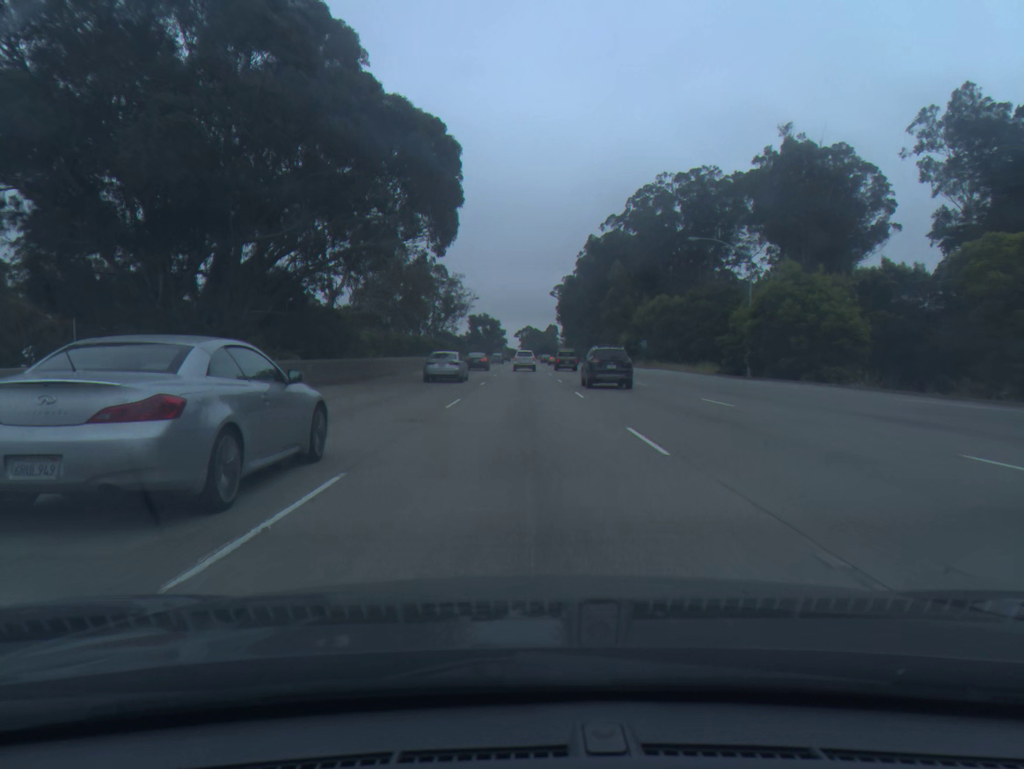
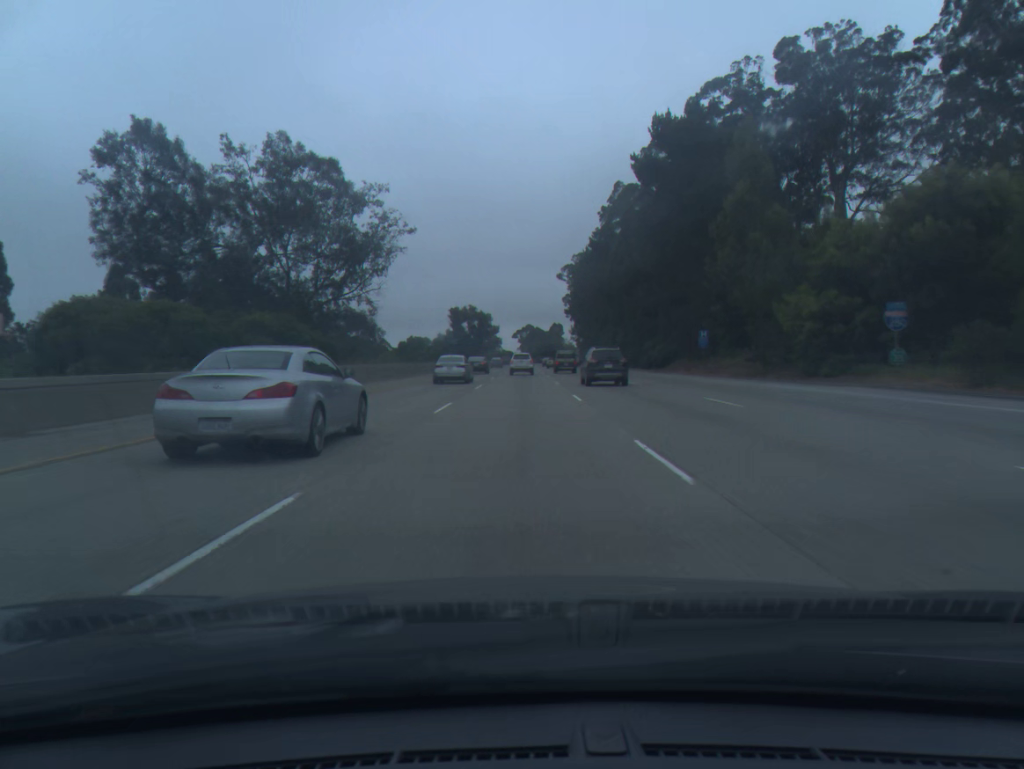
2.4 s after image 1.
(+0.5, +74.8) m; 0°
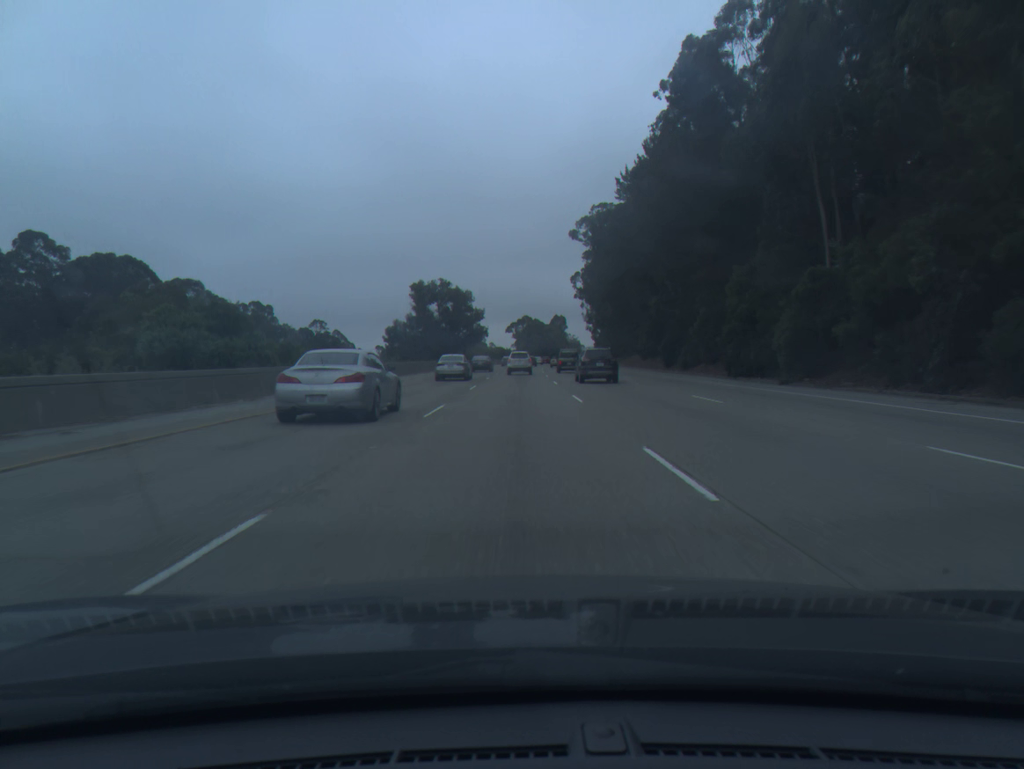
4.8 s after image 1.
(+0.2, +74.0) m; 0°
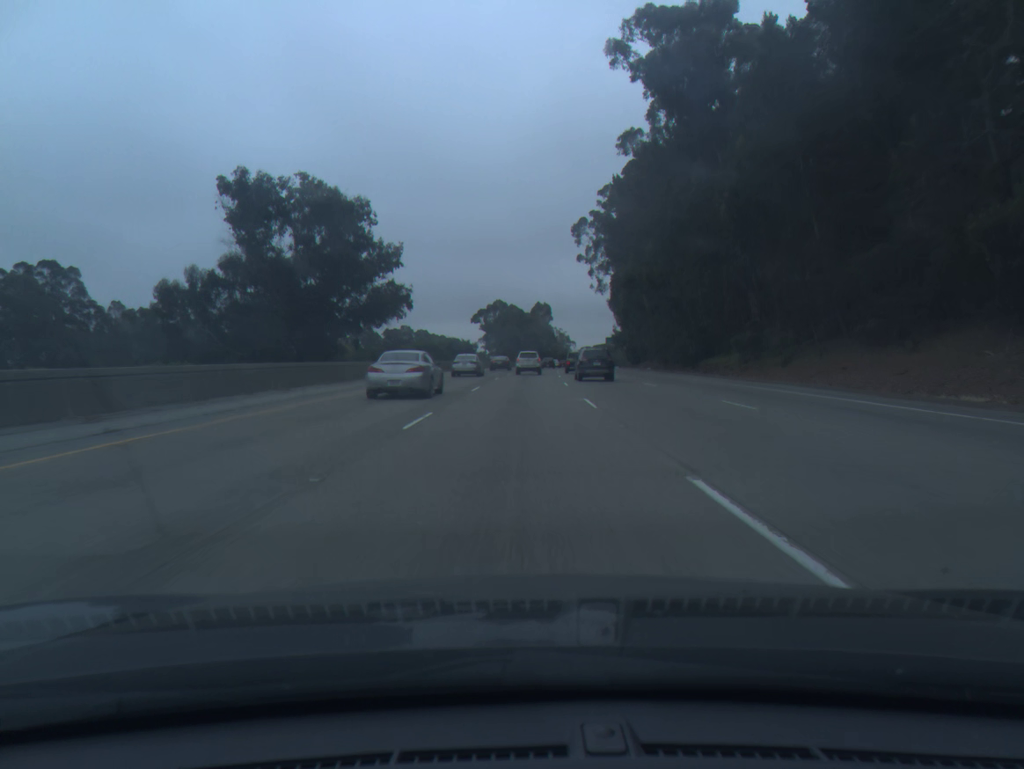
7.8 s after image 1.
(+0.7, +90.2) m; +2°
